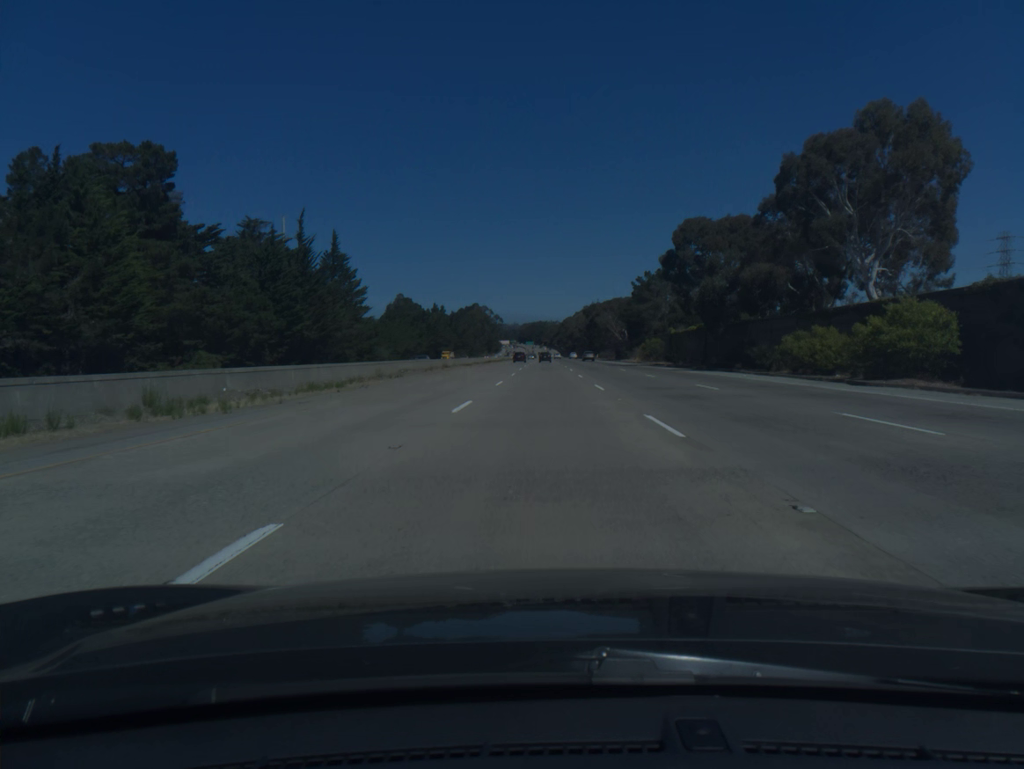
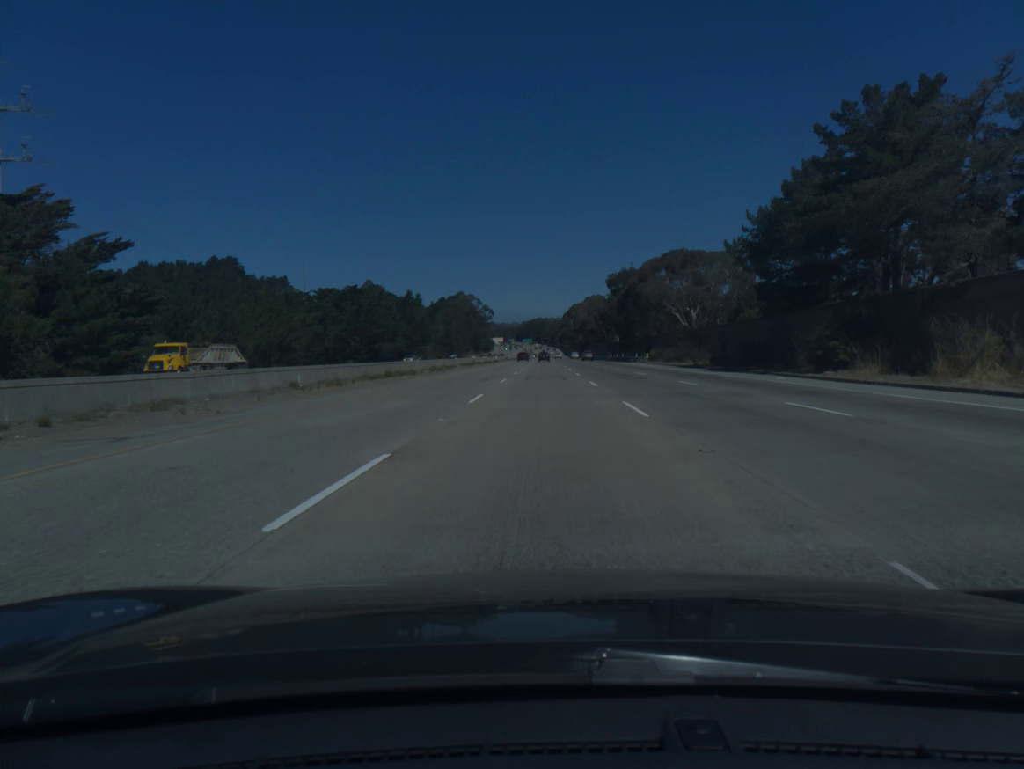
(-0.2, +98.6) m; 0°
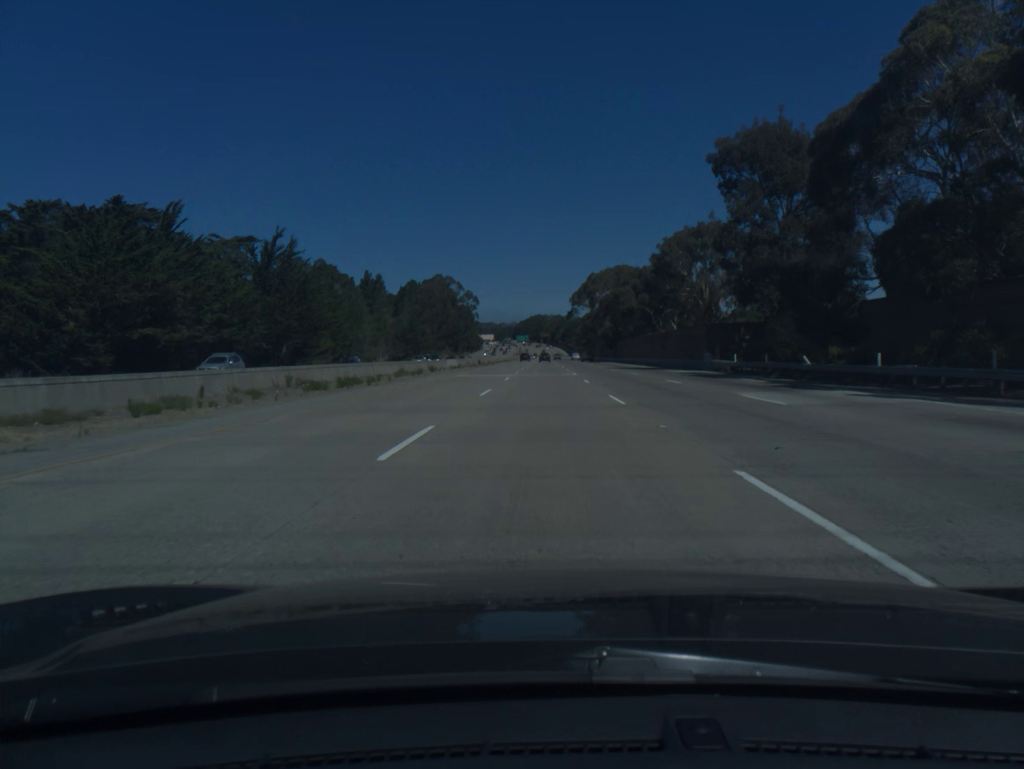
(0.0, +98.6) m; 0°
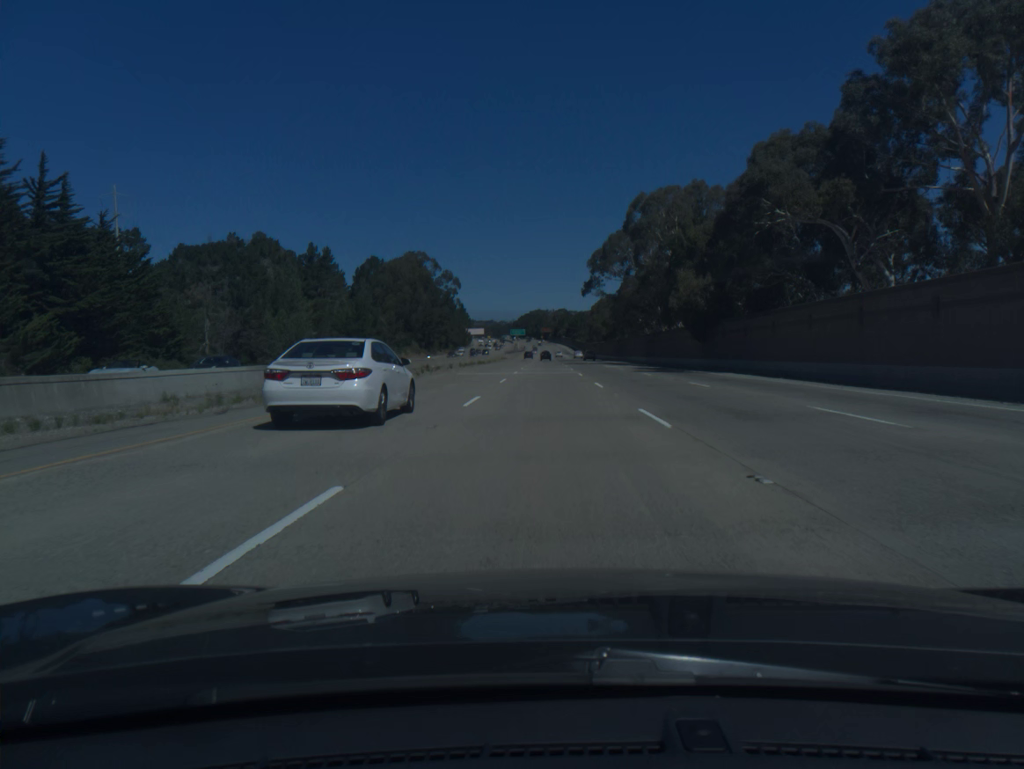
(-0.1, +78.7) m; 0°
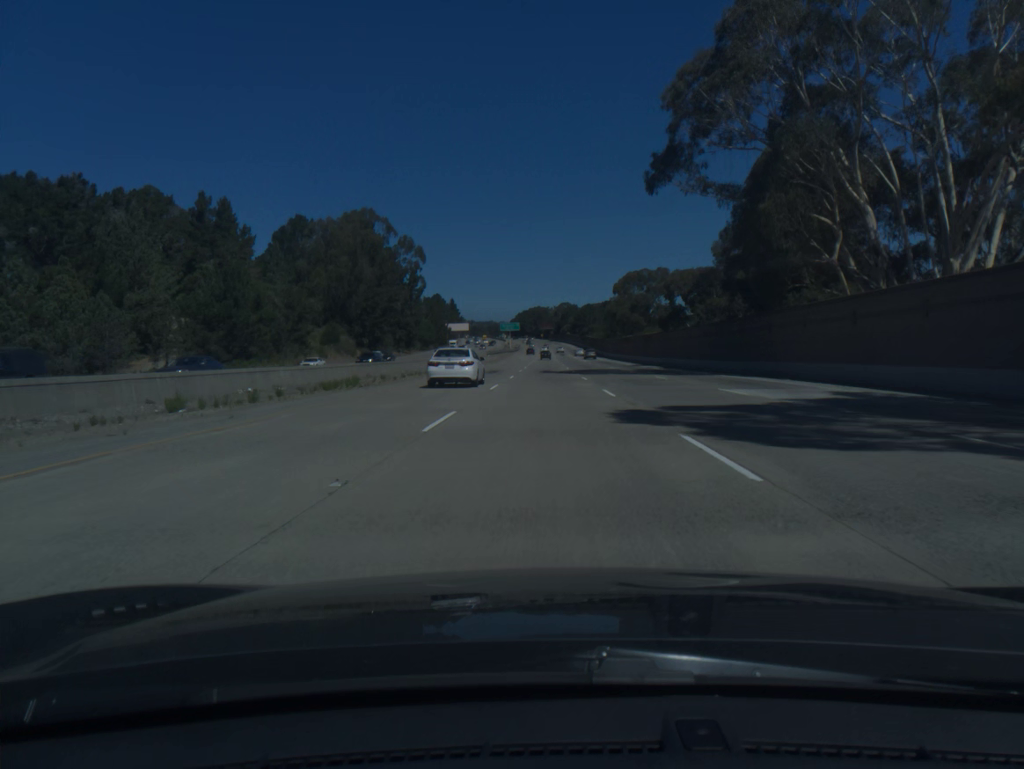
(0.0, +78.7) m; 0°
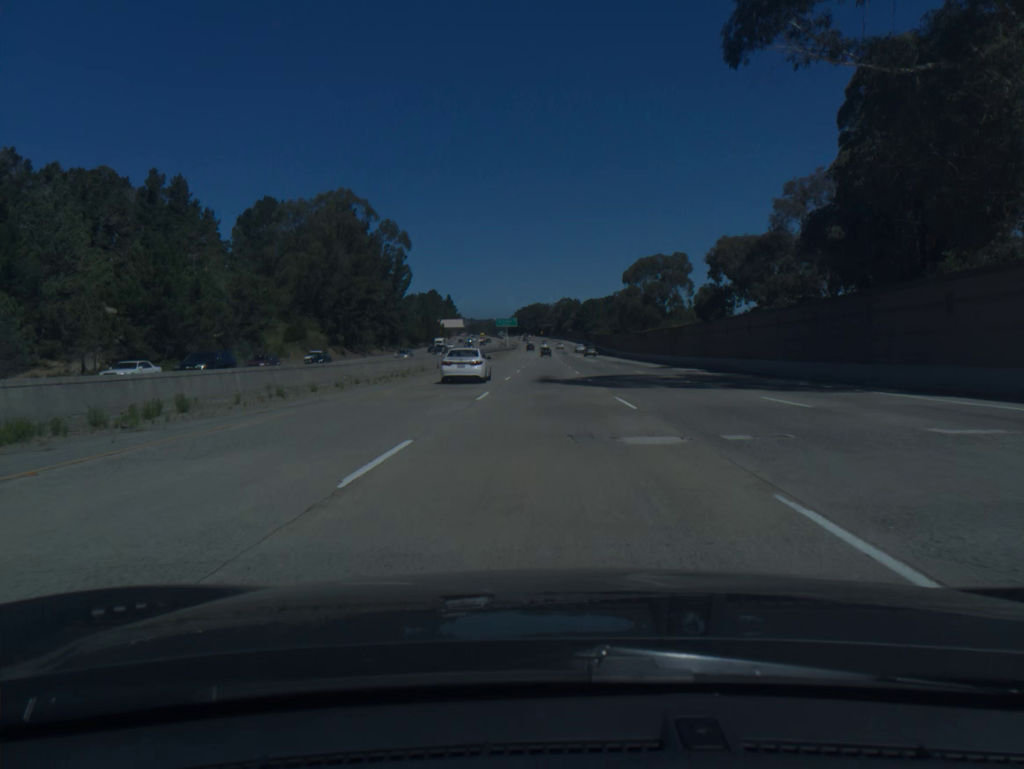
(0.0, +19.7) m; 0°
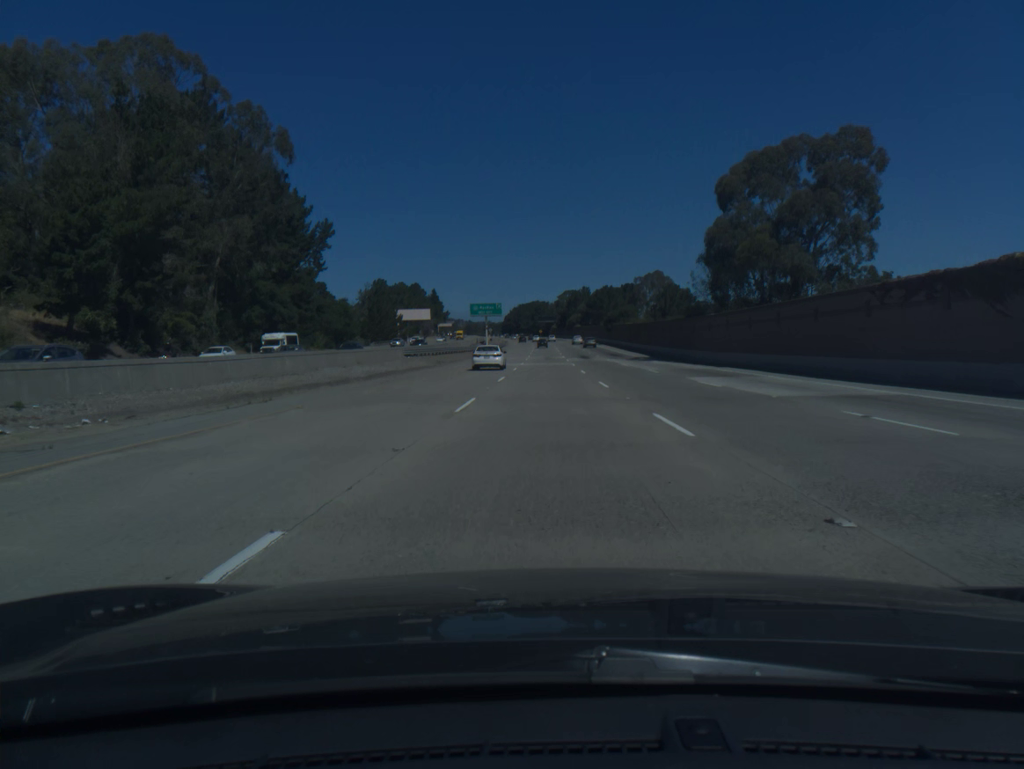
(-0.1, +78.7) m; 0°
